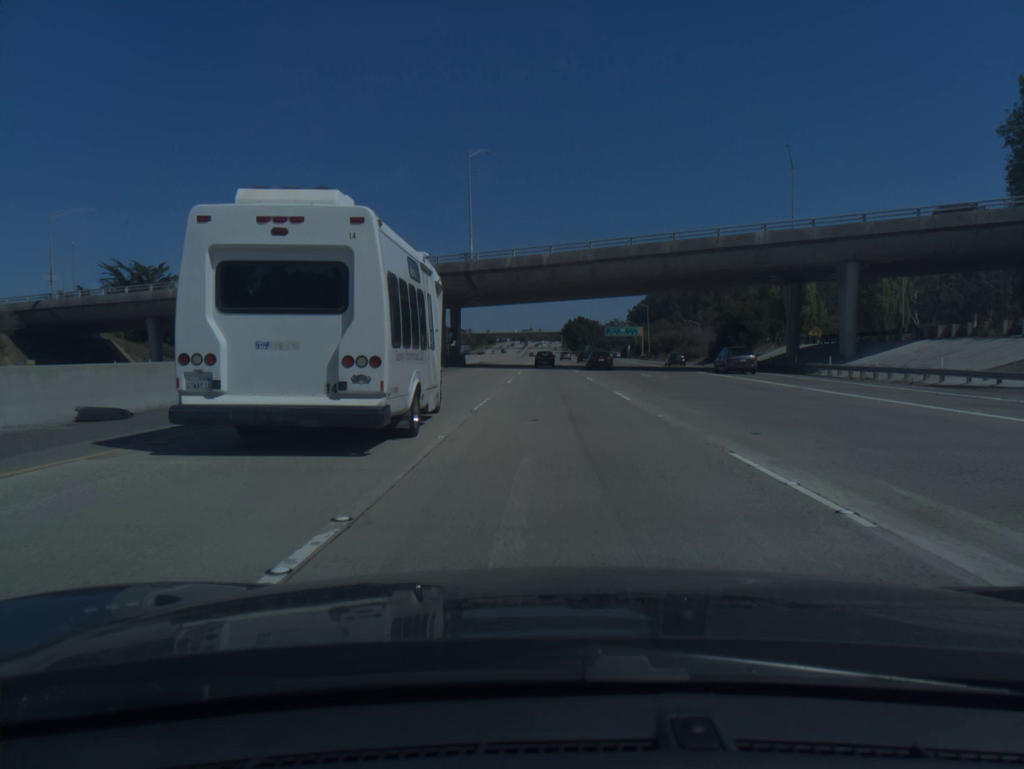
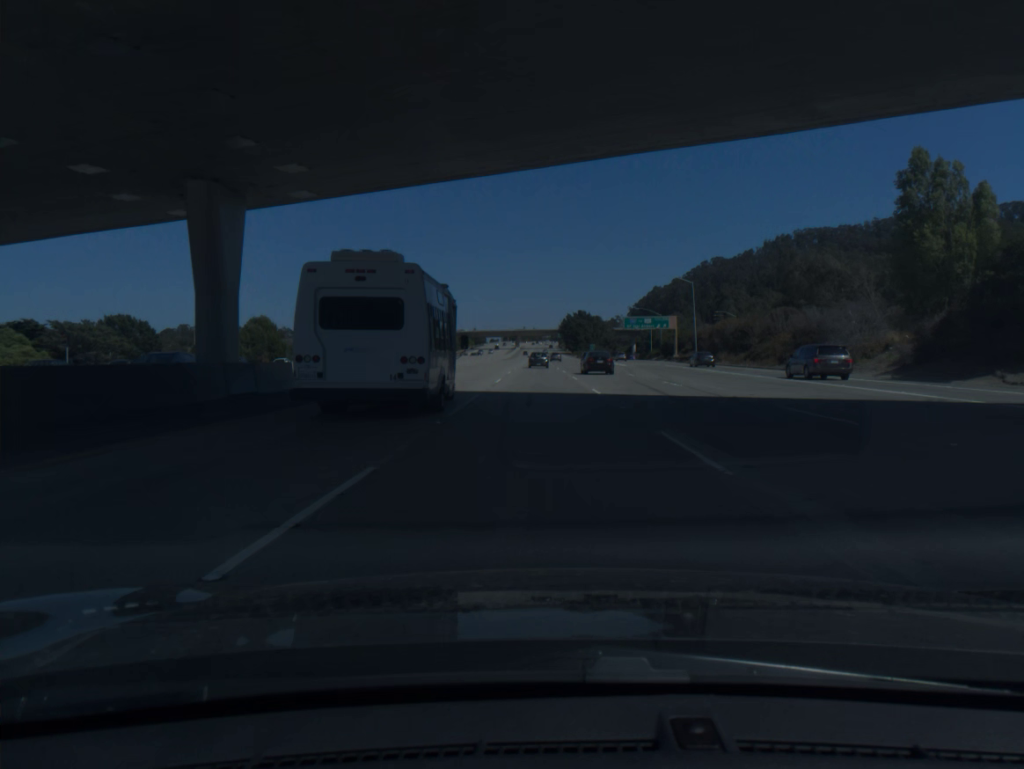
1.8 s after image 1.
(+0.3, +57.1) m; 0°
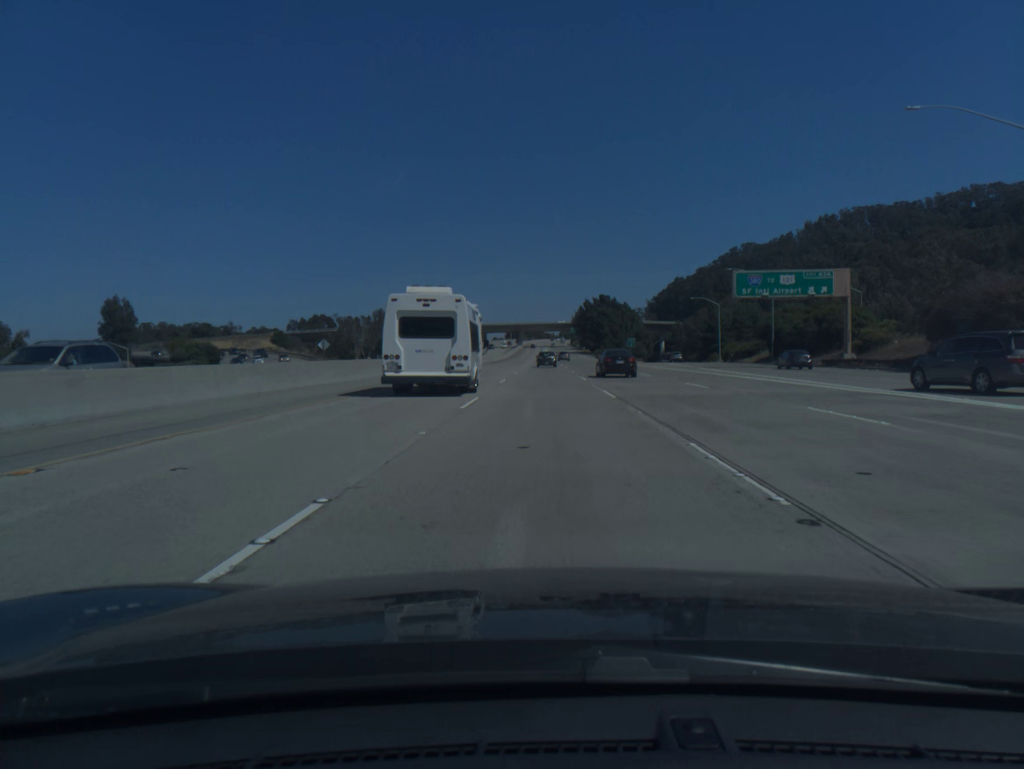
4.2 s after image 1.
(-0.5, +76.0) m; 0°
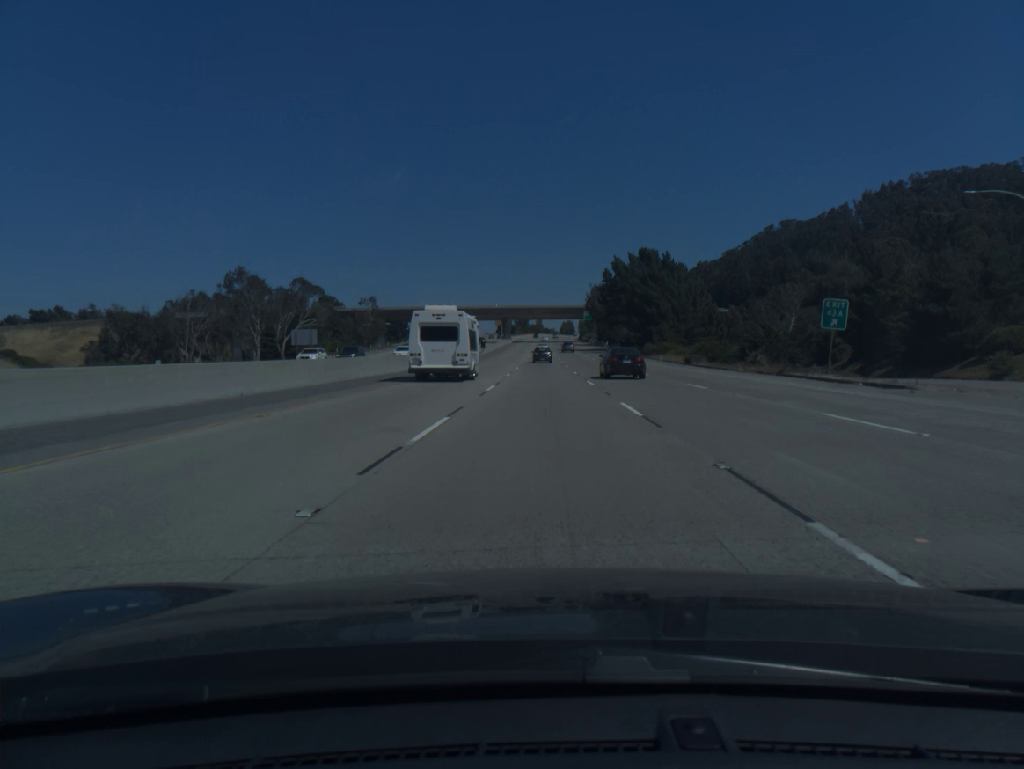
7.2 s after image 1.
(+0.4, +95.3) m; 0°
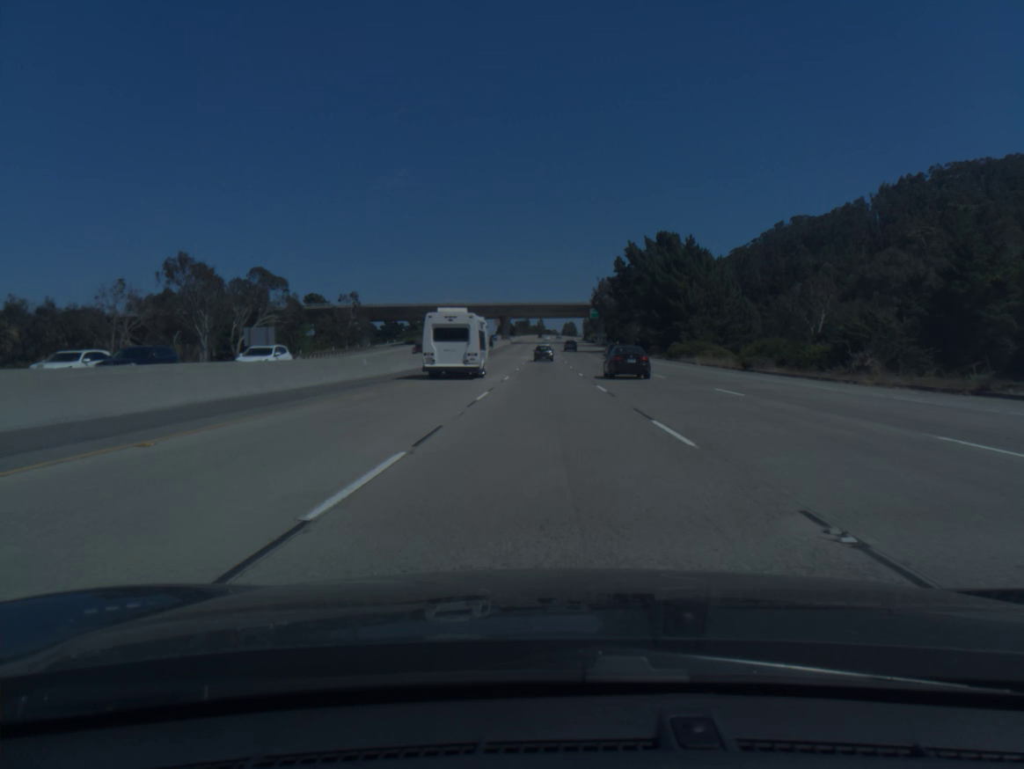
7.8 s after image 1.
(0.0, +19.2) m; 0°
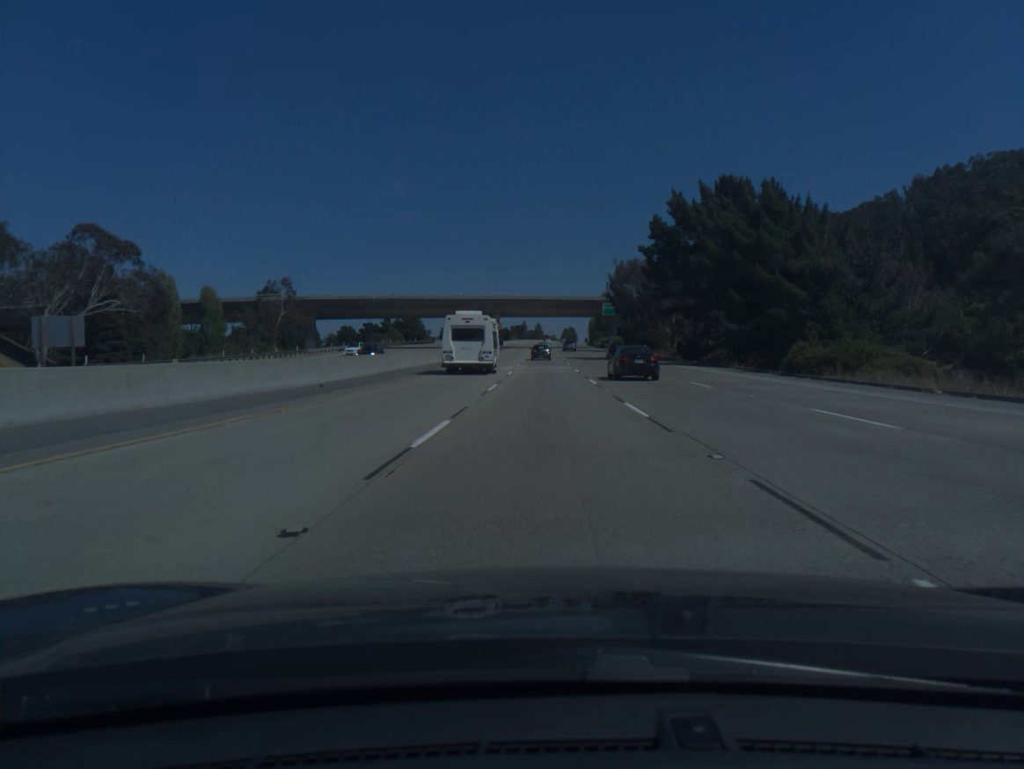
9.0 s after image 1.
(0.0, +38.4) m; 0°
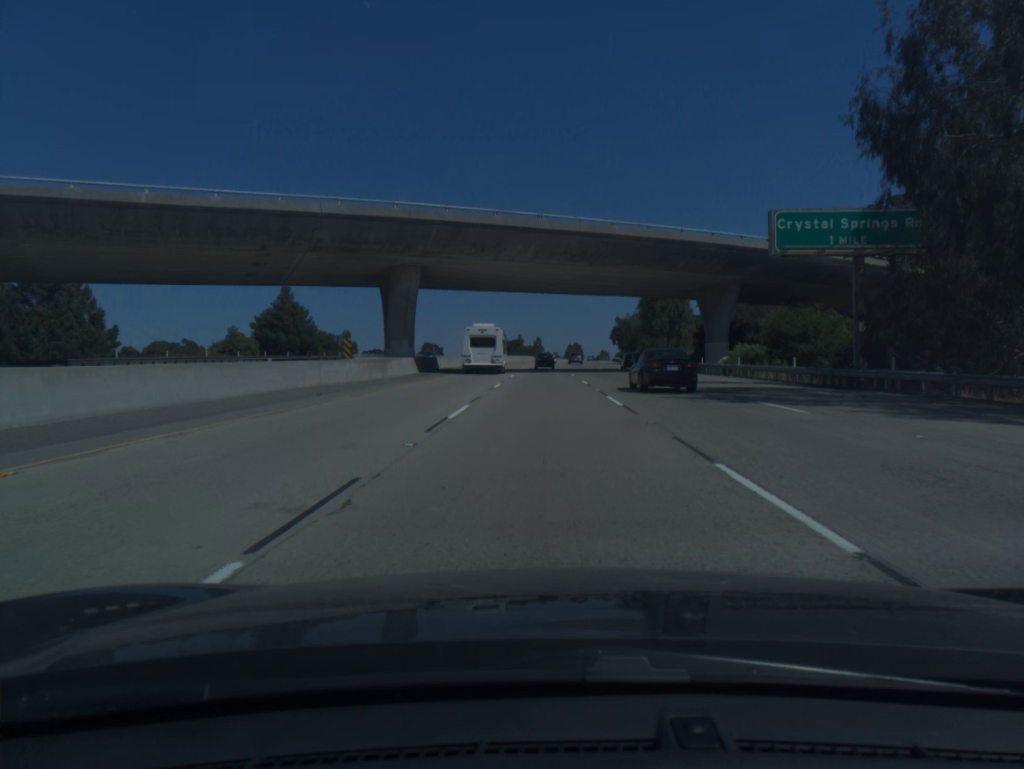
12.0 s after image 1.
(+0.1, +95.5) m; 0°
